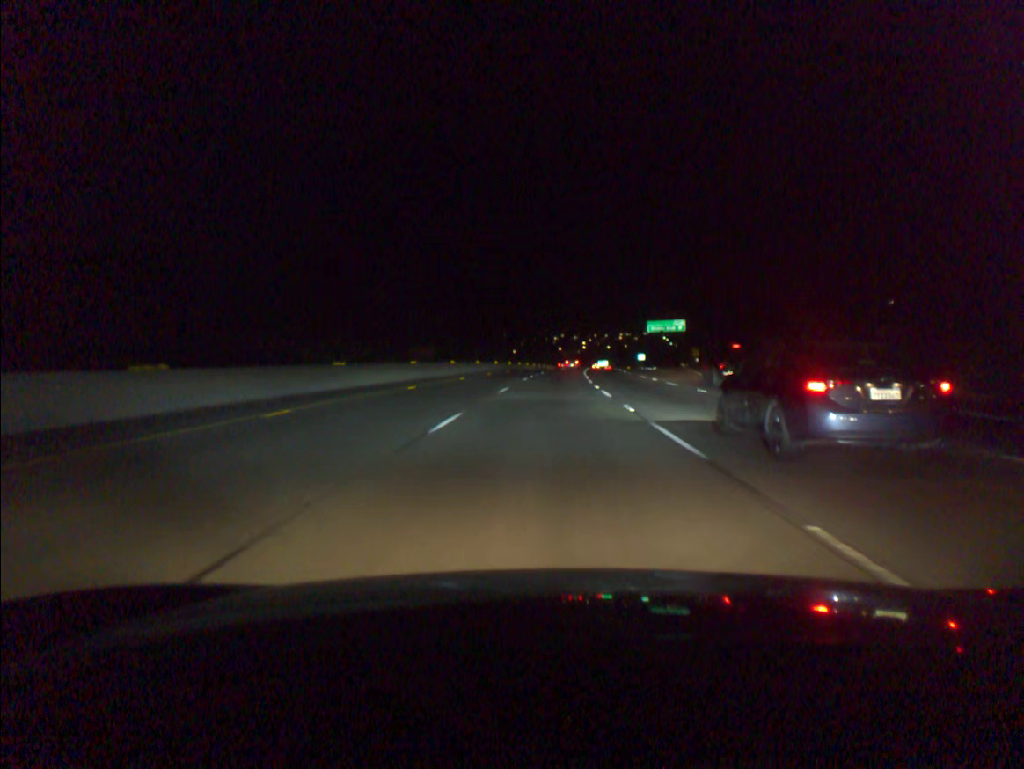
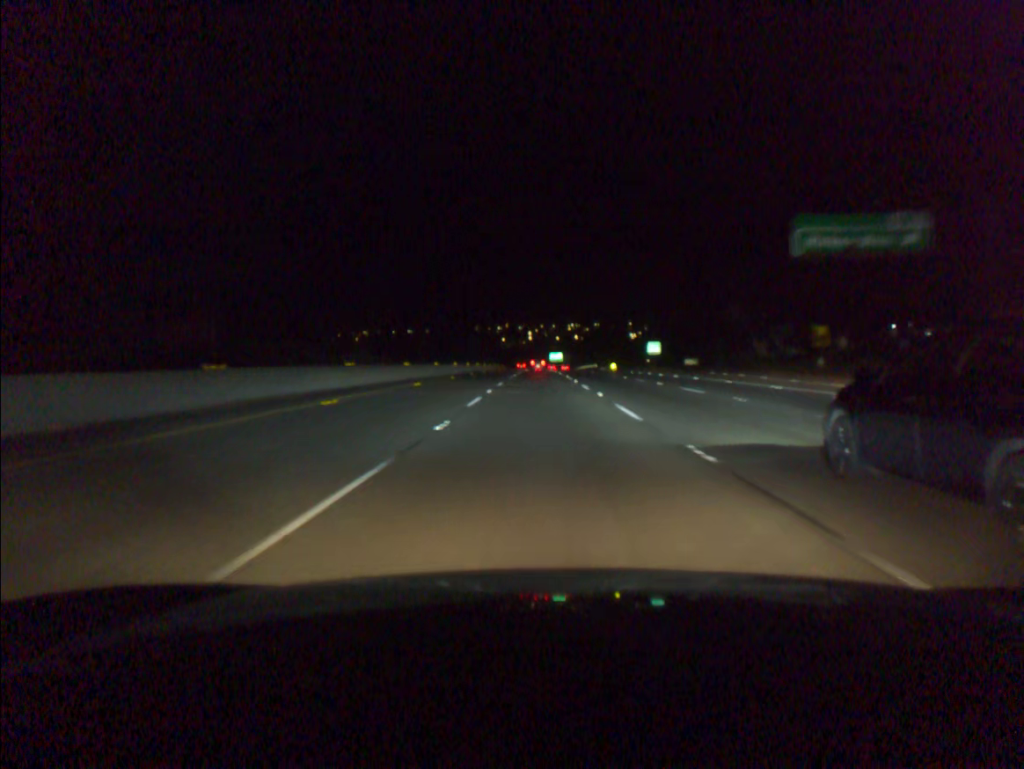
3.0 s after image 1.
(+3.8, +97.2) m; +4°
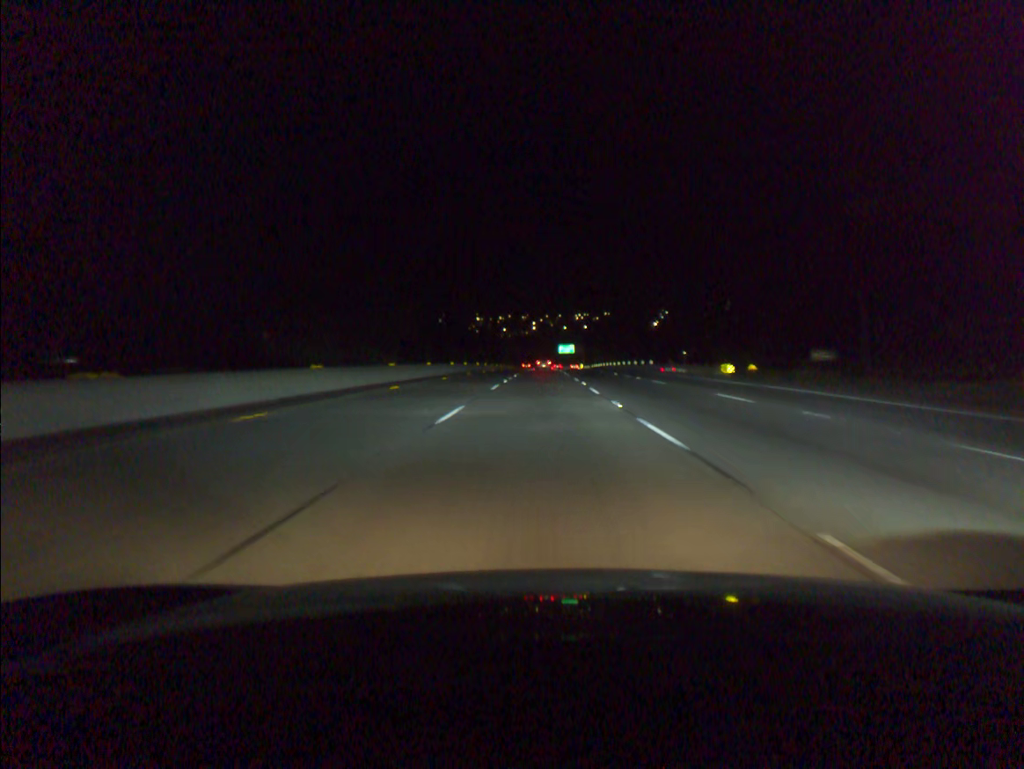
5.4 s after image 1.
(-0.1, +78.2) m; 0°
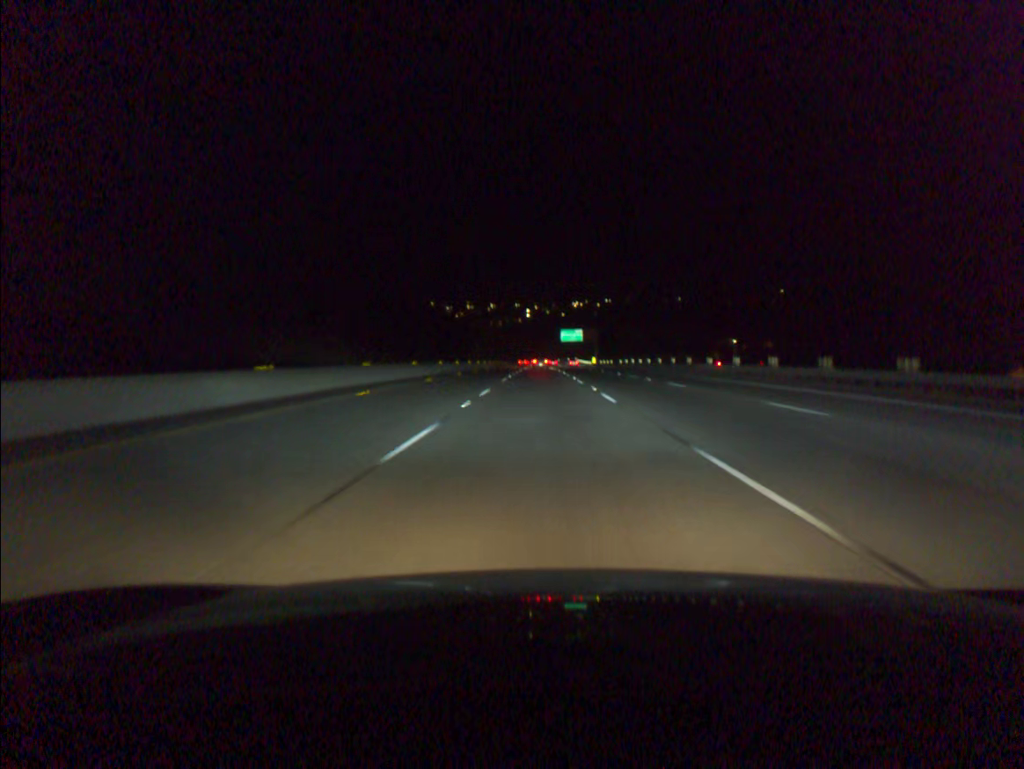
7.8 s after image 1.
(0.0, +78.4) m; 0°
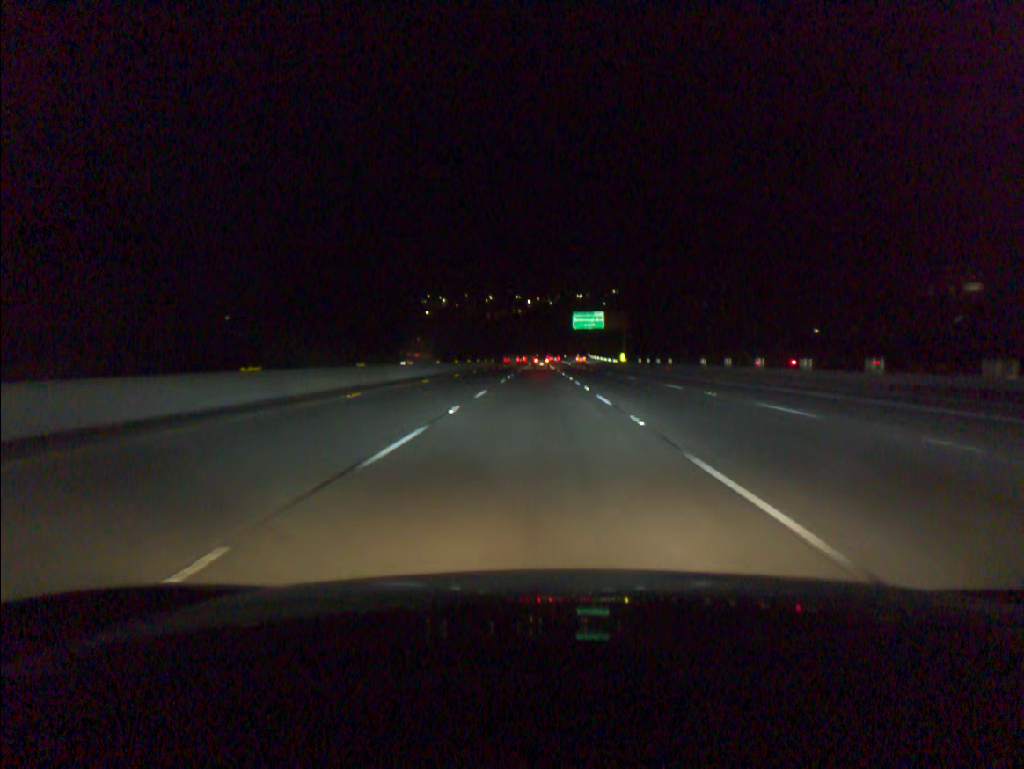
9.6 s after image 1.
(0.0, +58.8) m; 0°
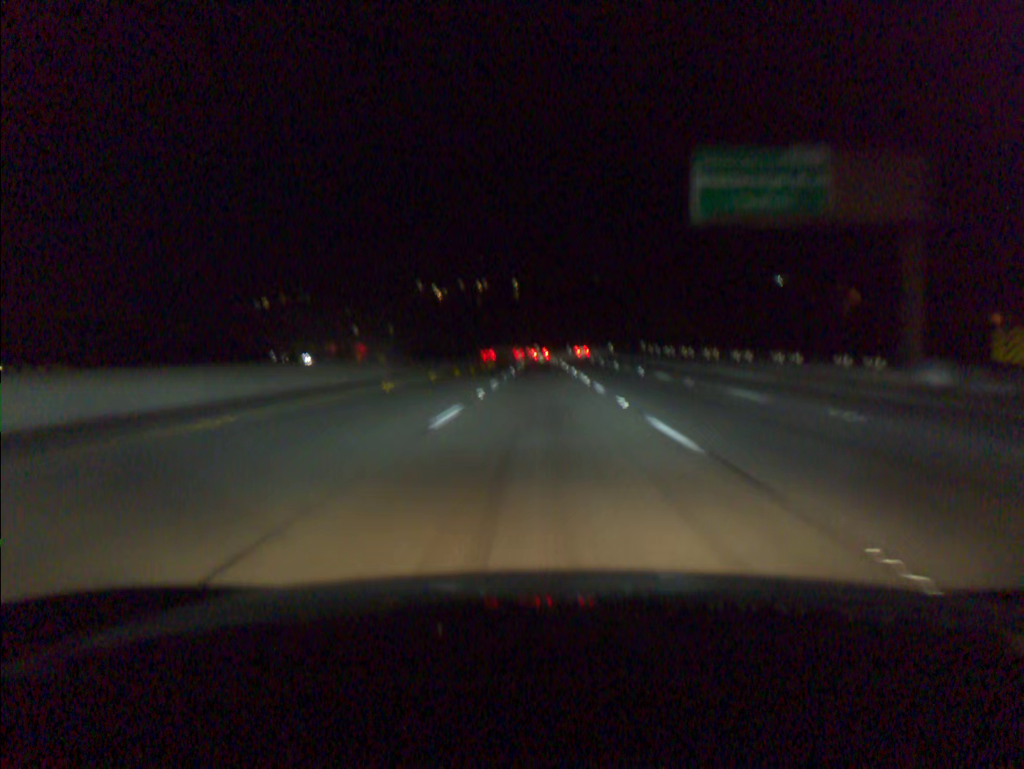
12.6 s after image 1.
(-0.3, +98.1) m; 0°
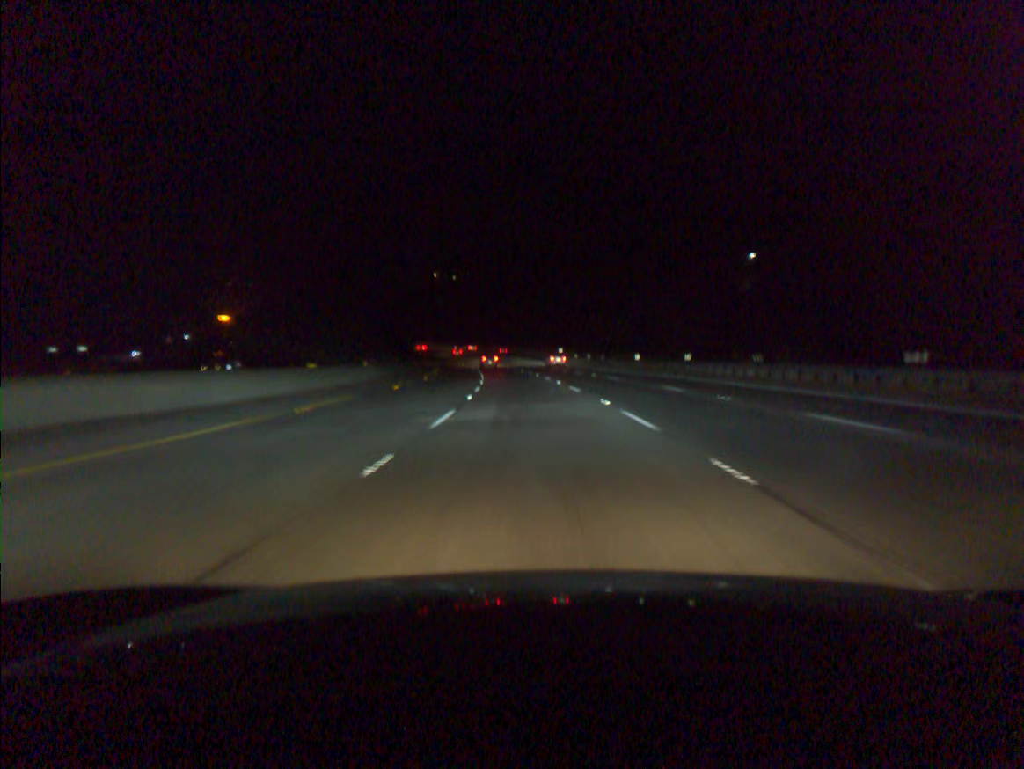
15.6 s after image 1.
(-0.4, +97.5) m; -2°
